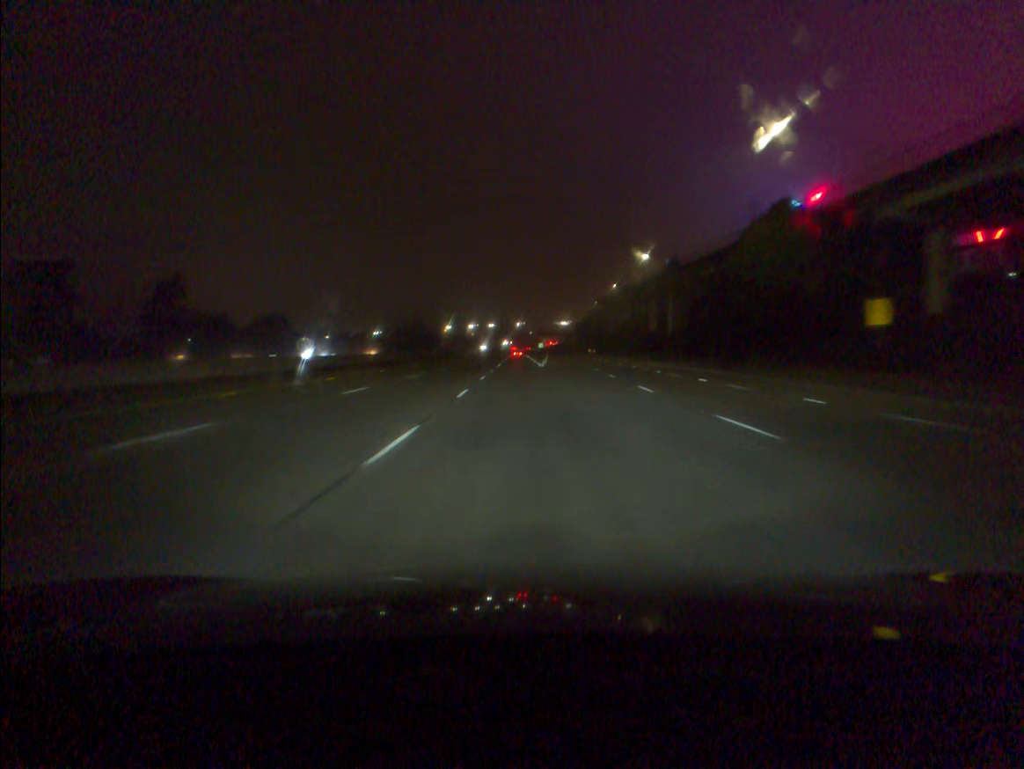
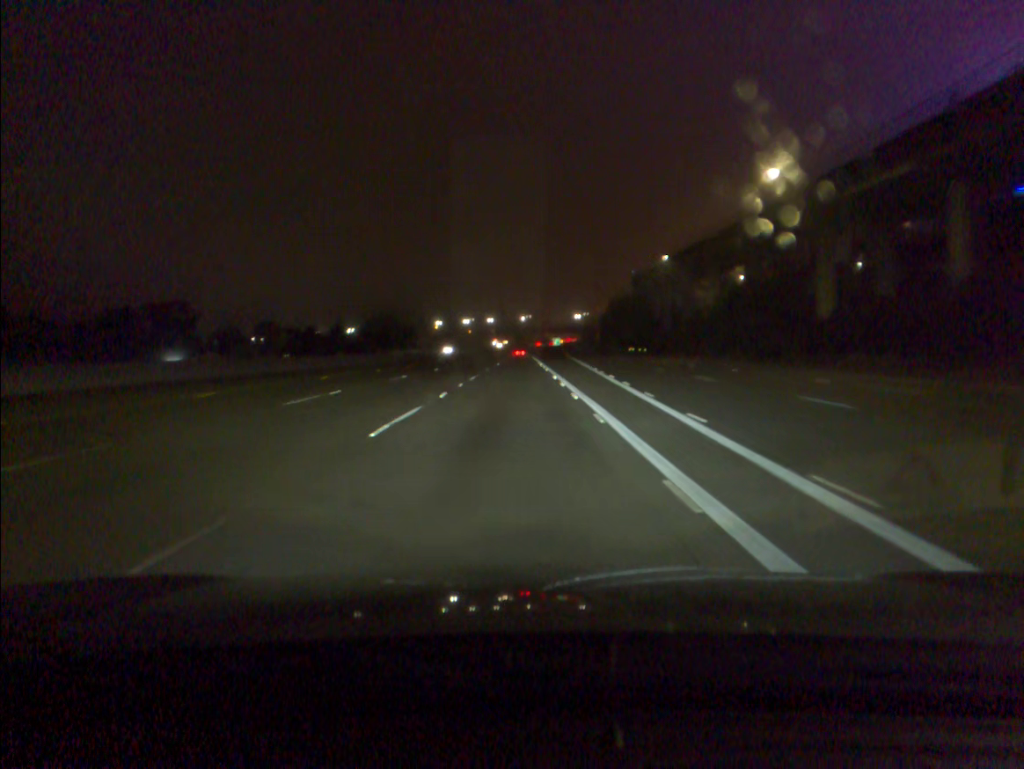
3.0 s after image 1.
(+0.1, +92.3) m; 0°
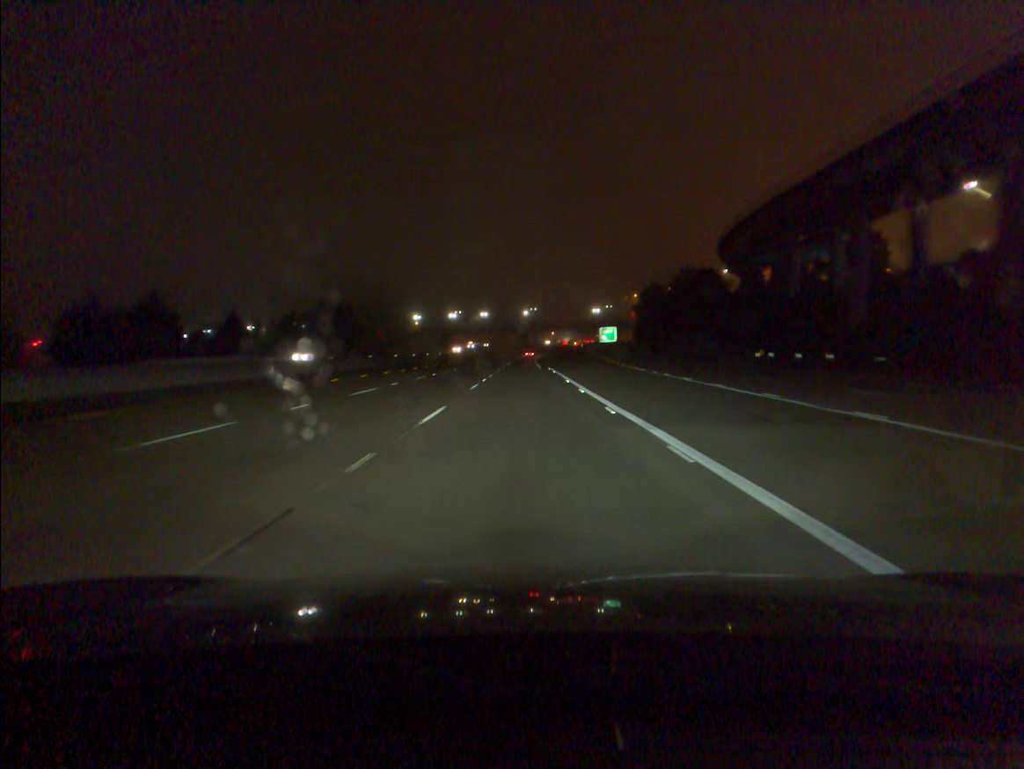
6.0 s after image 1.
(-0.4, +92.3) m; 0°
